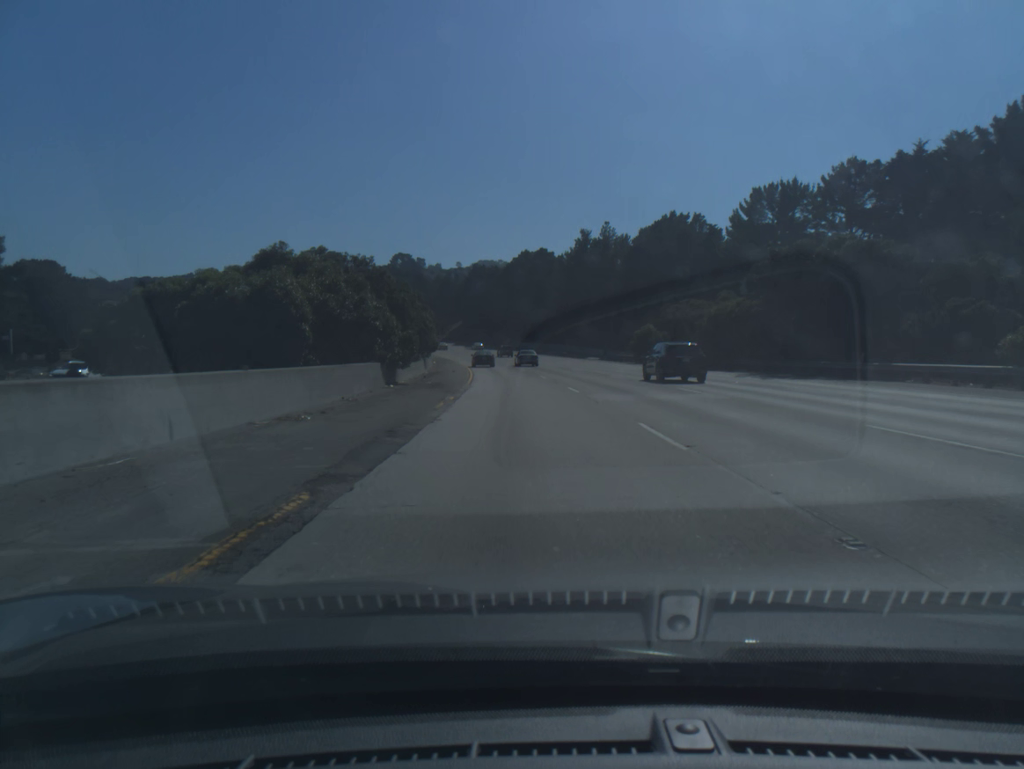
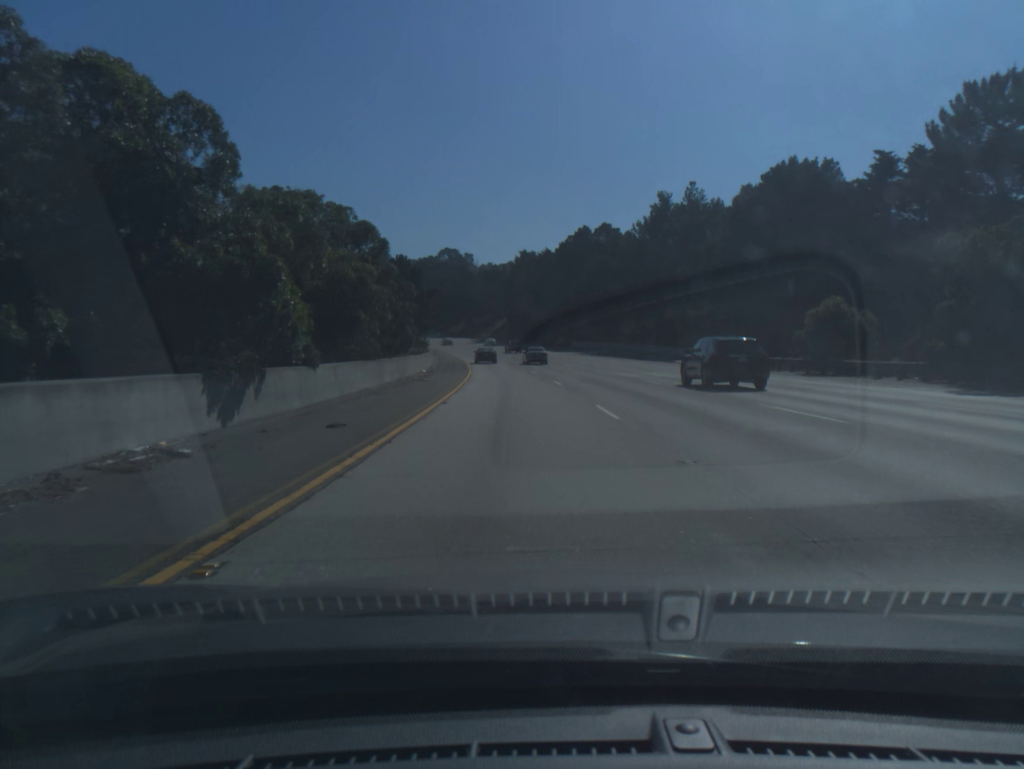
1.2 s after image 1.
(-1.2, +38.9) m; -4°
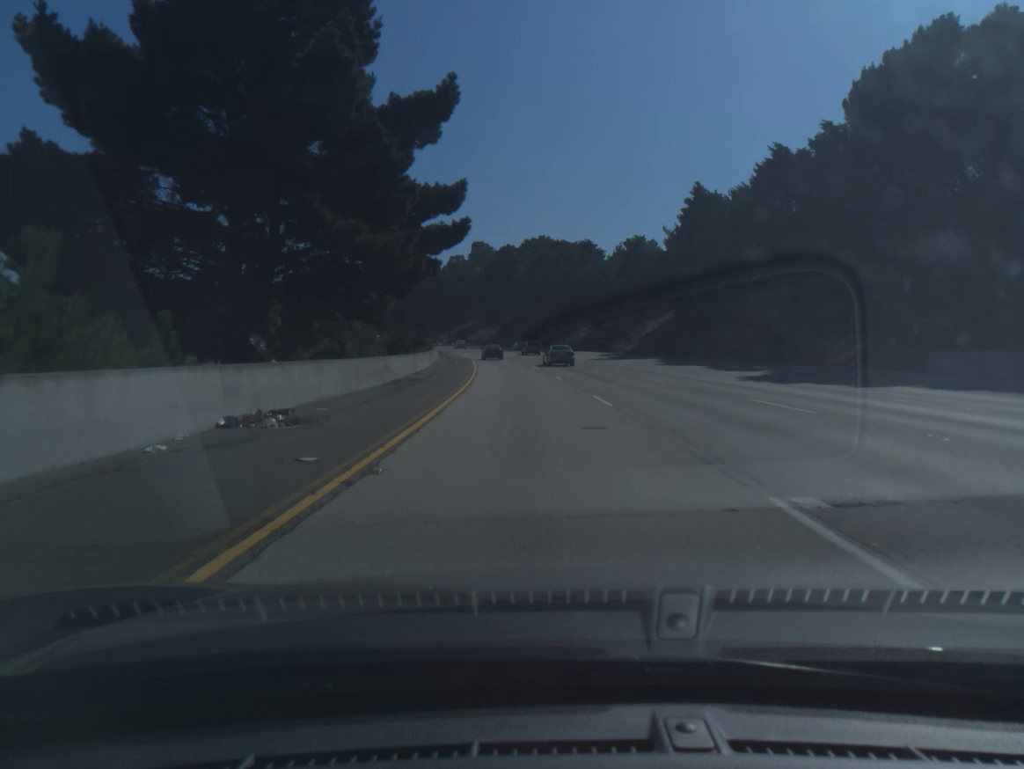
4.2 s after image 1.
(-8.5, +98.3) m; -9°
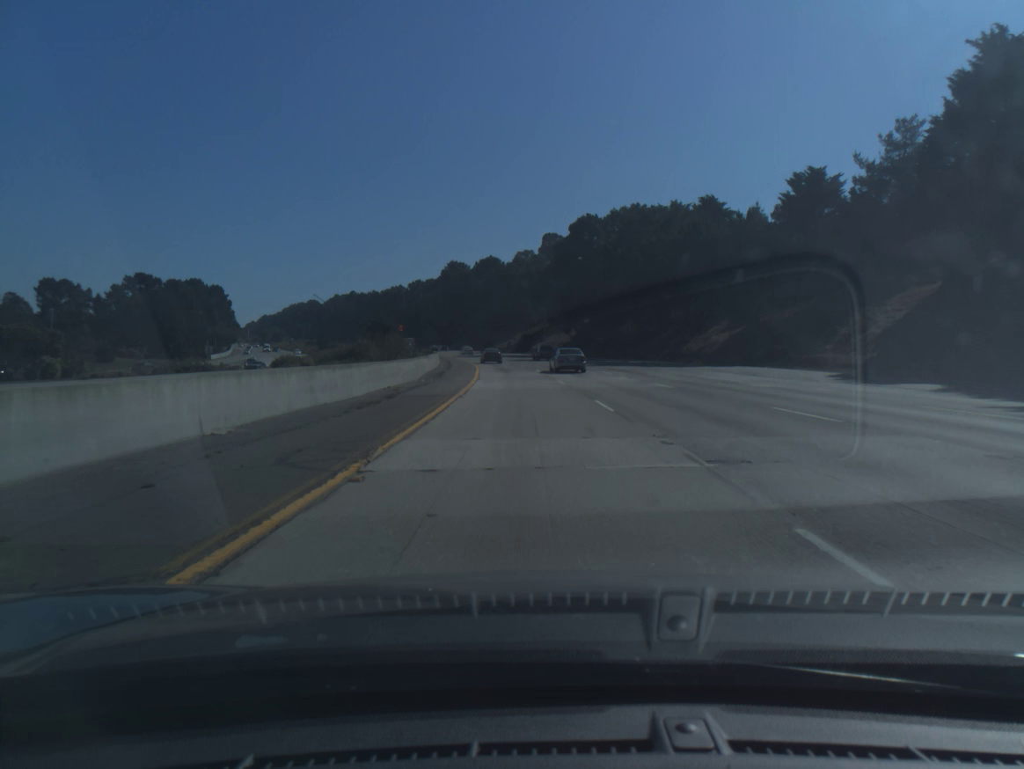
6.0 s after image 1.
(-2.7, +59.1) m; -5°
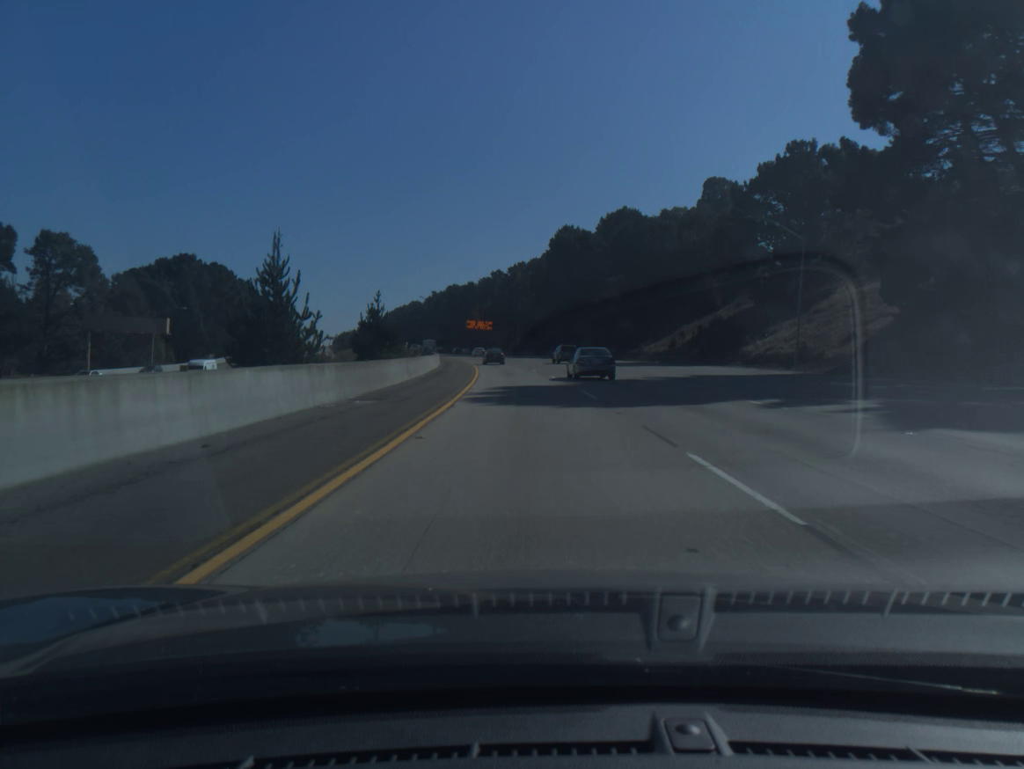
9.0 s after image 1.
(-7.5, +97.7) m; -9°
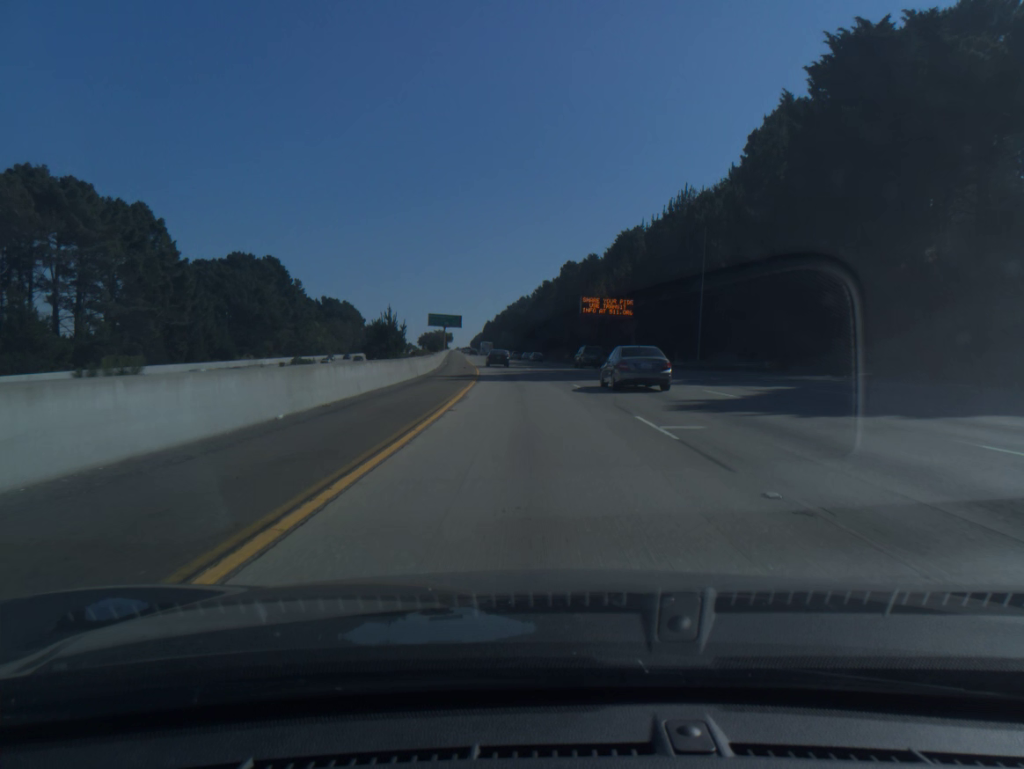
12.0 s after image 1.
(-7.4, +96.7) m; -9°
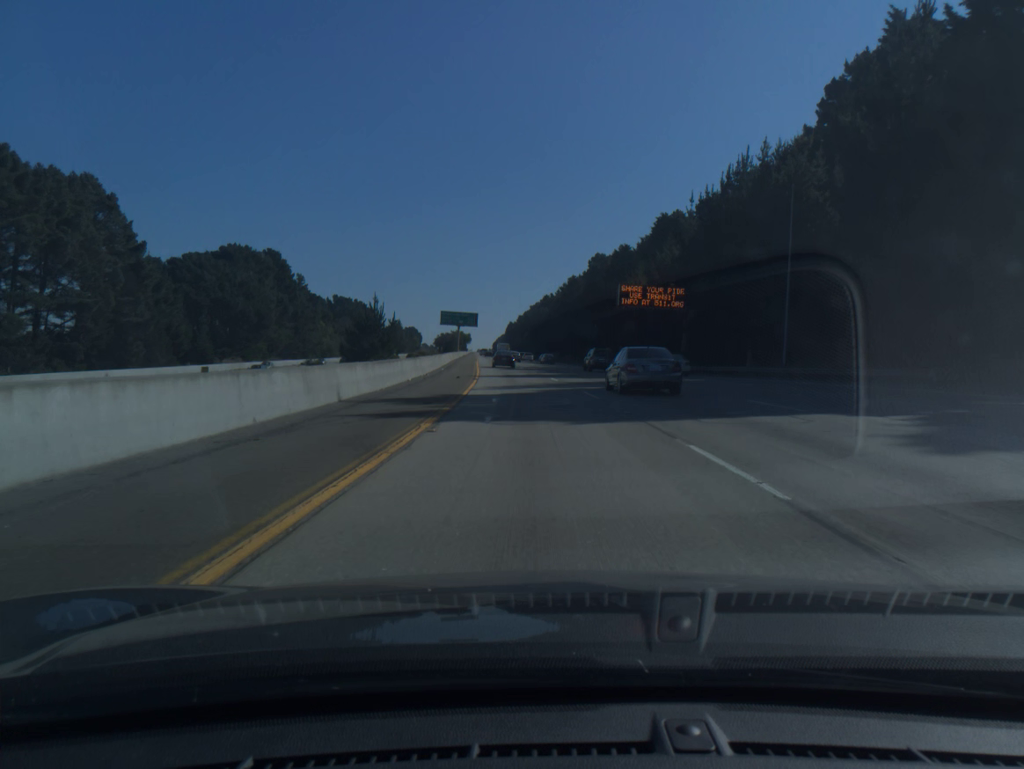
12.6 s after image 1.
(-0.3, +18.9) m; -2°
